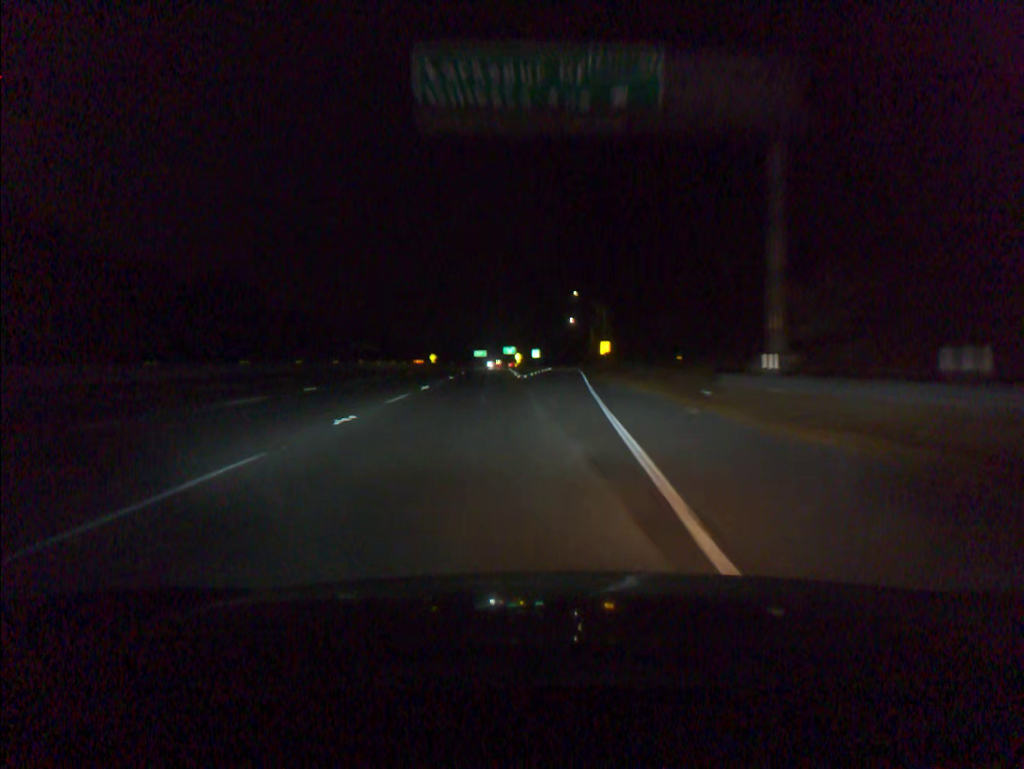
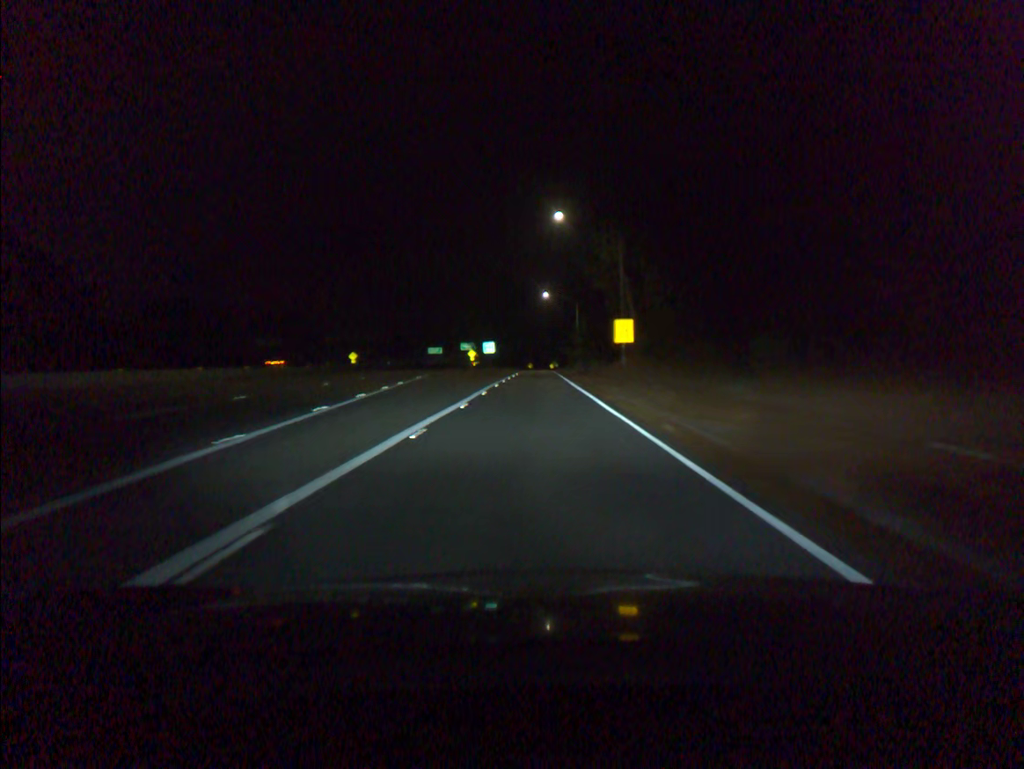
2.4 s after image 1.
(+1.7, +61.8) m; +2°
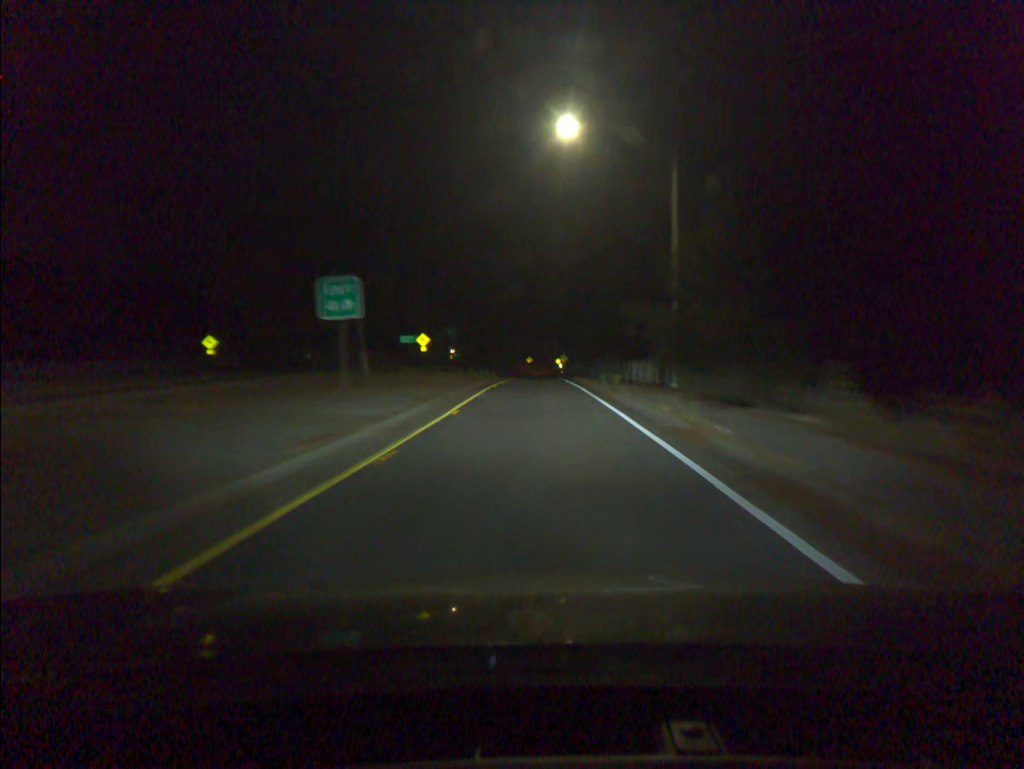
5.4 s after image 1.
(-0.2, +71.8) m; 0°
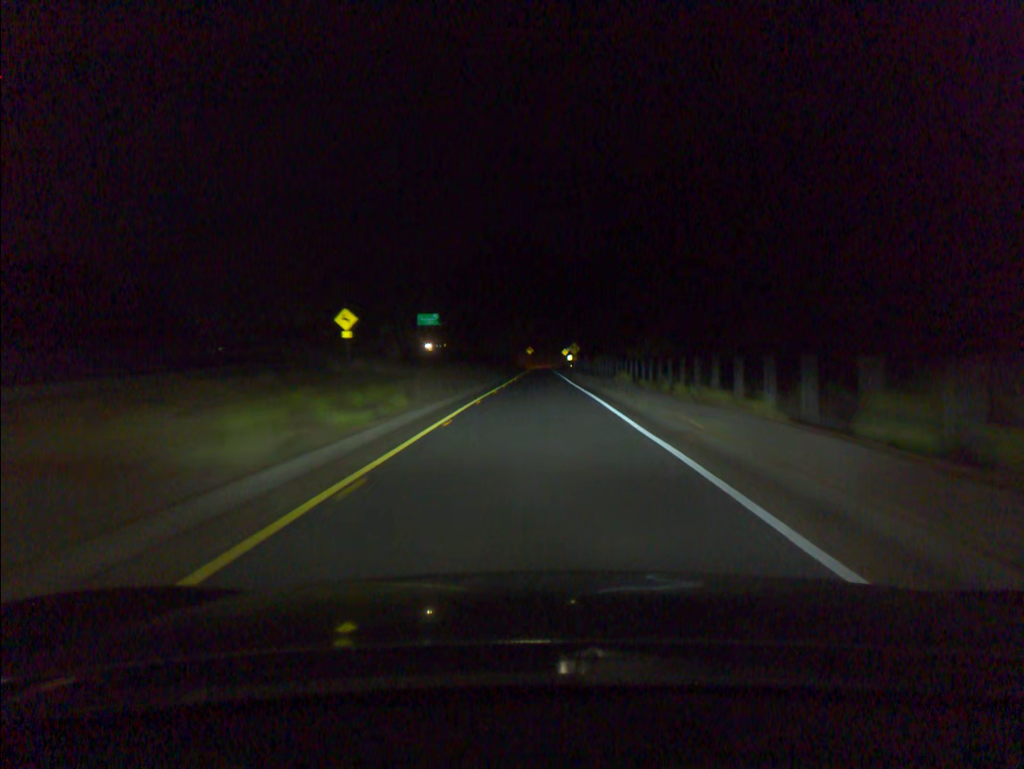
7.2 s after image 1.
(0.0, +39.4) m; 0°
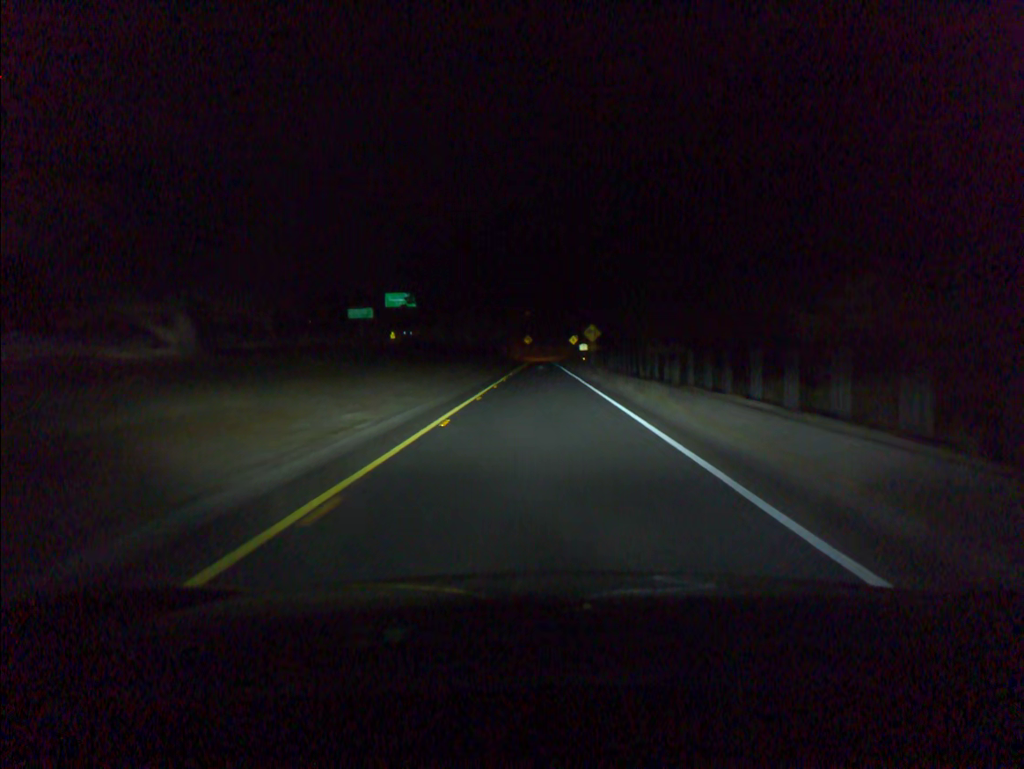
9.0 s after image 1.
(0.0, +37.9) m; 0°
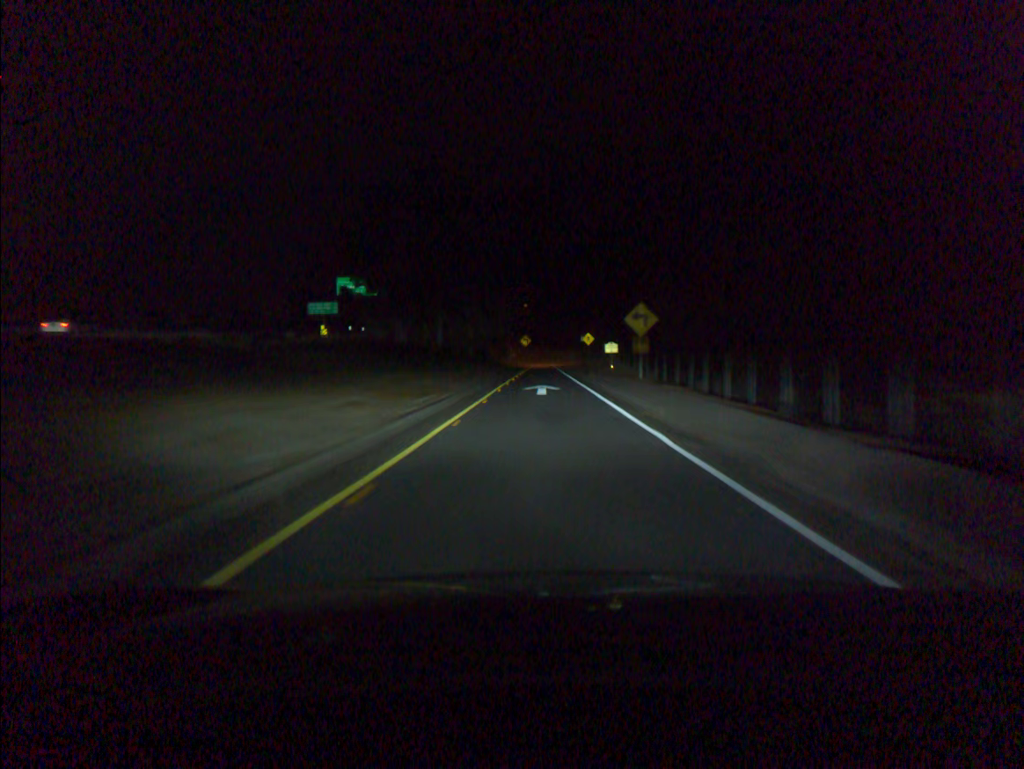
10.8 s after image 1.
(0.0, +36.1) m; 0°
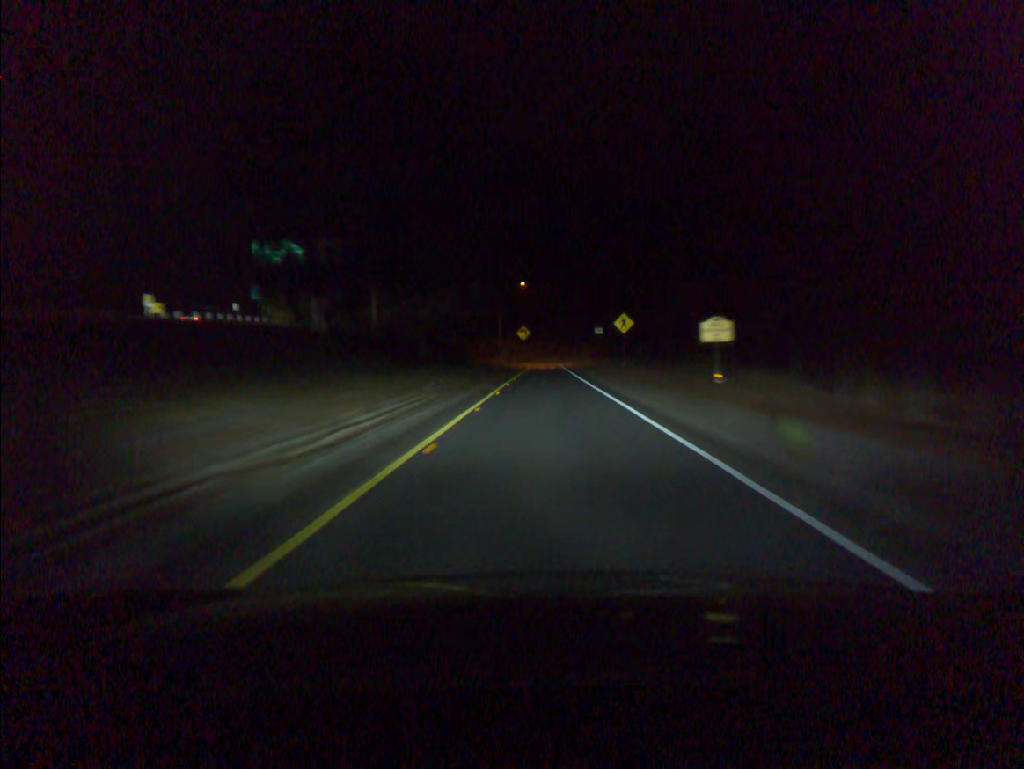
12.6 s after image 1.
(-0.1, +33.8) m; 0°
